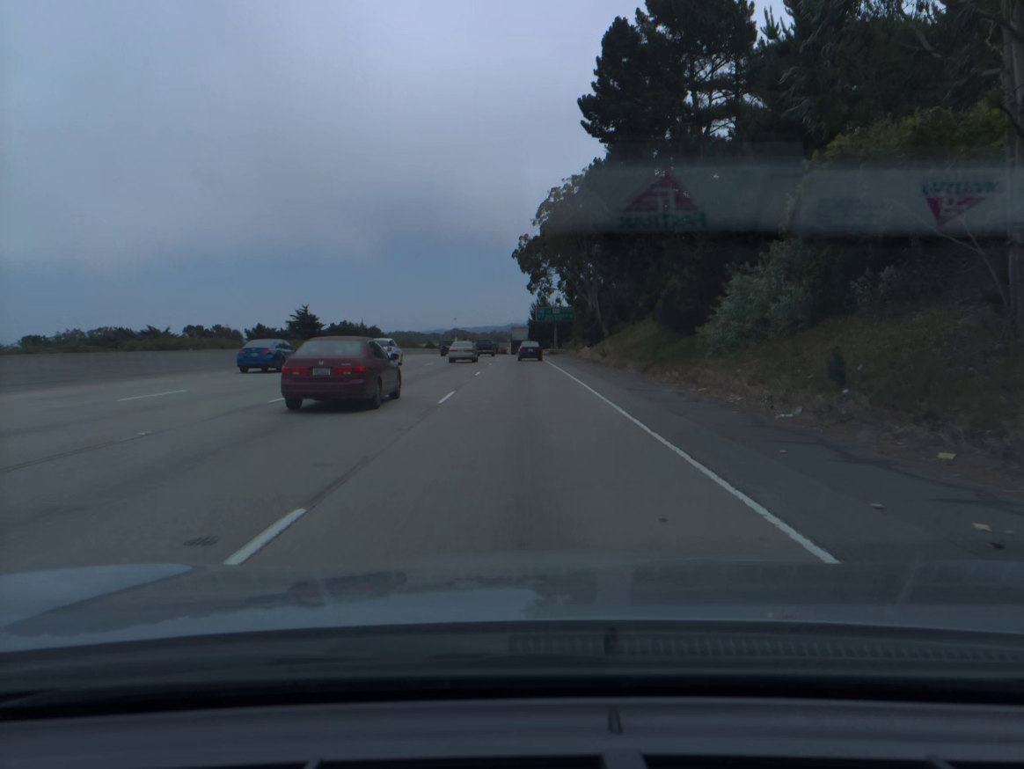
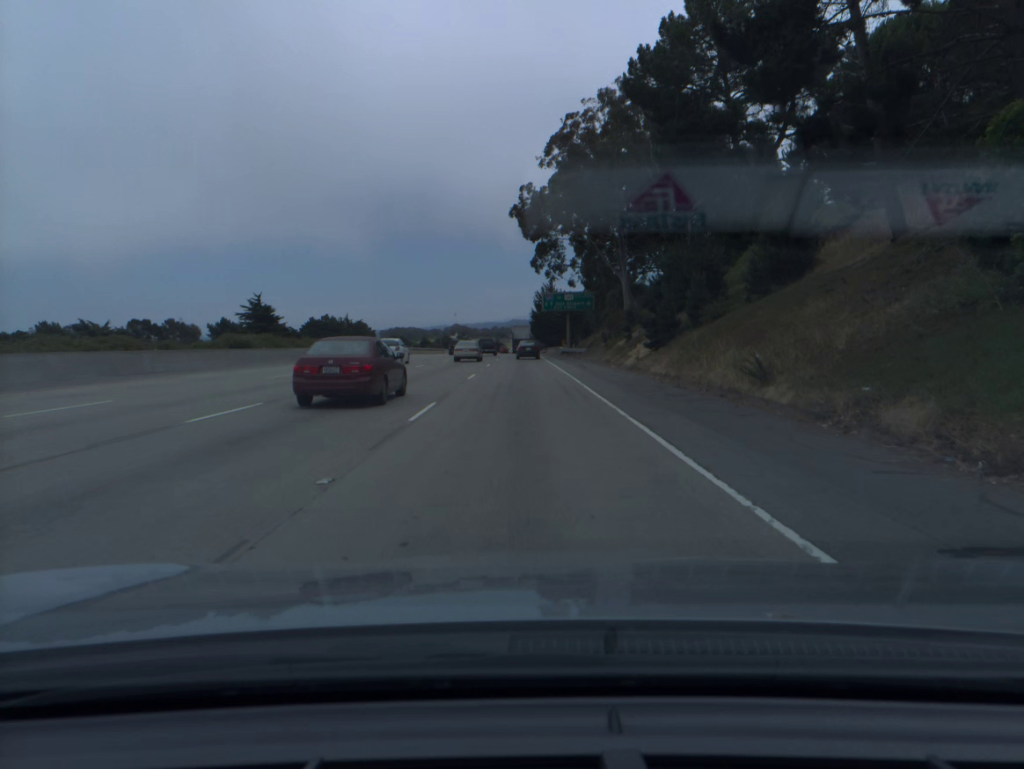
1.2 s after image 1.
(0.0, +33.1) m; 0°
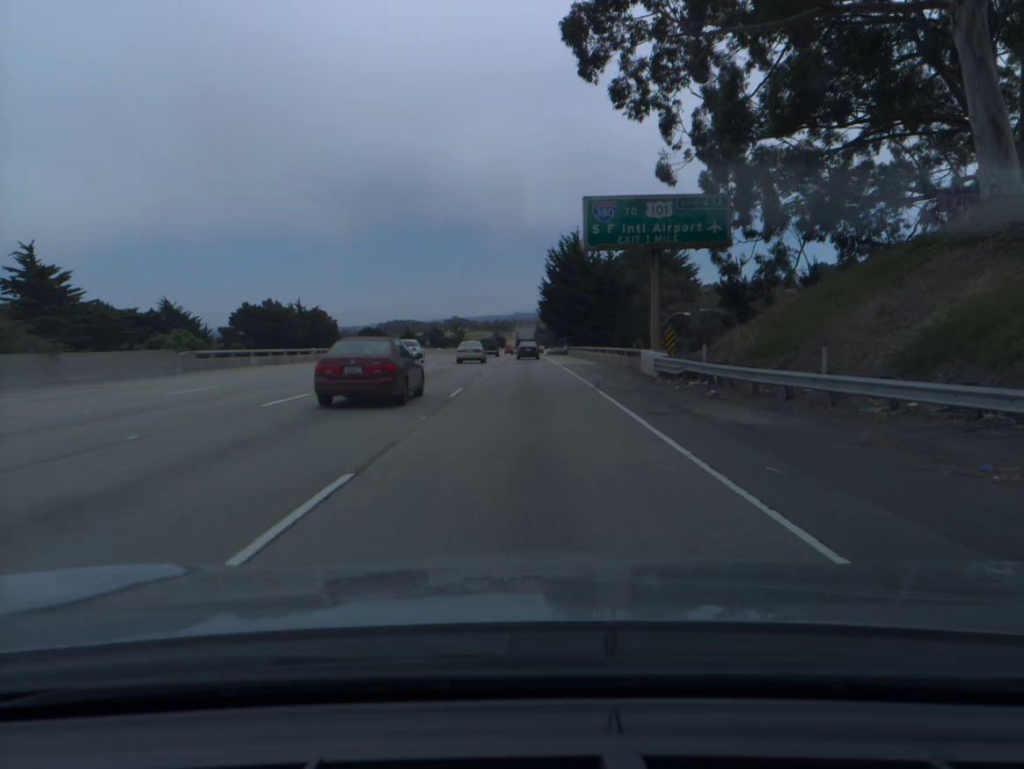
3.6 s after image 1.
(-0.3, +67.3) m; 0°
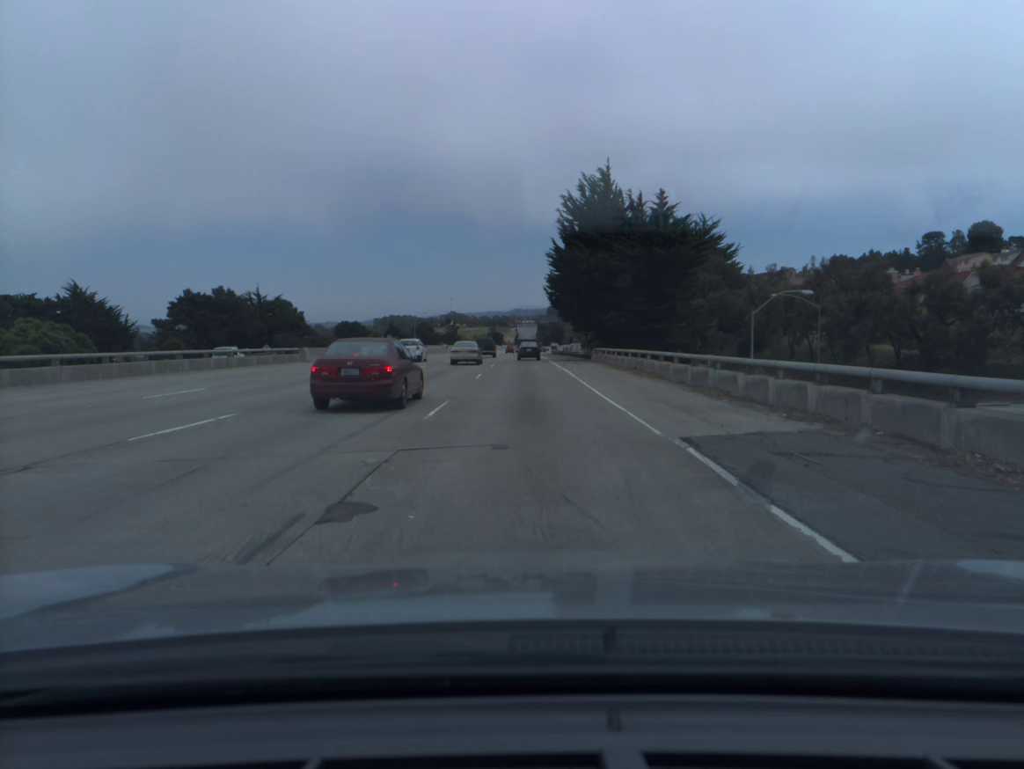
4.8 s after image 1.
(0.0, +34.0) m; 0°
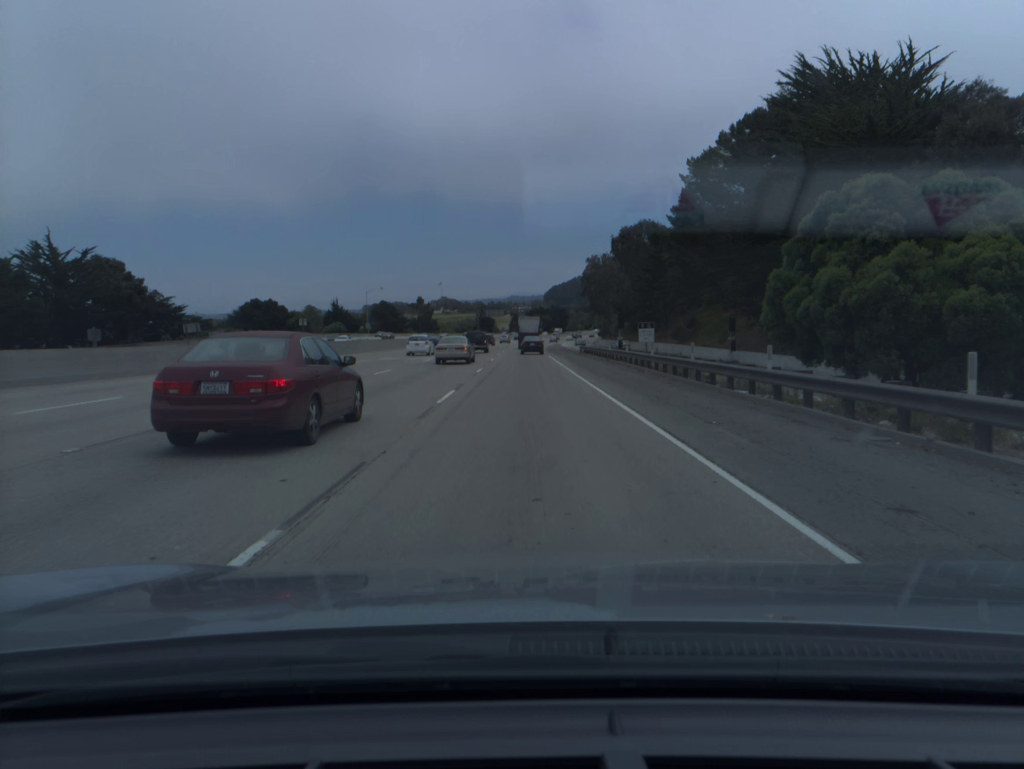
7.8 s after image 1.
(+0.1, +84.9) m; 0°
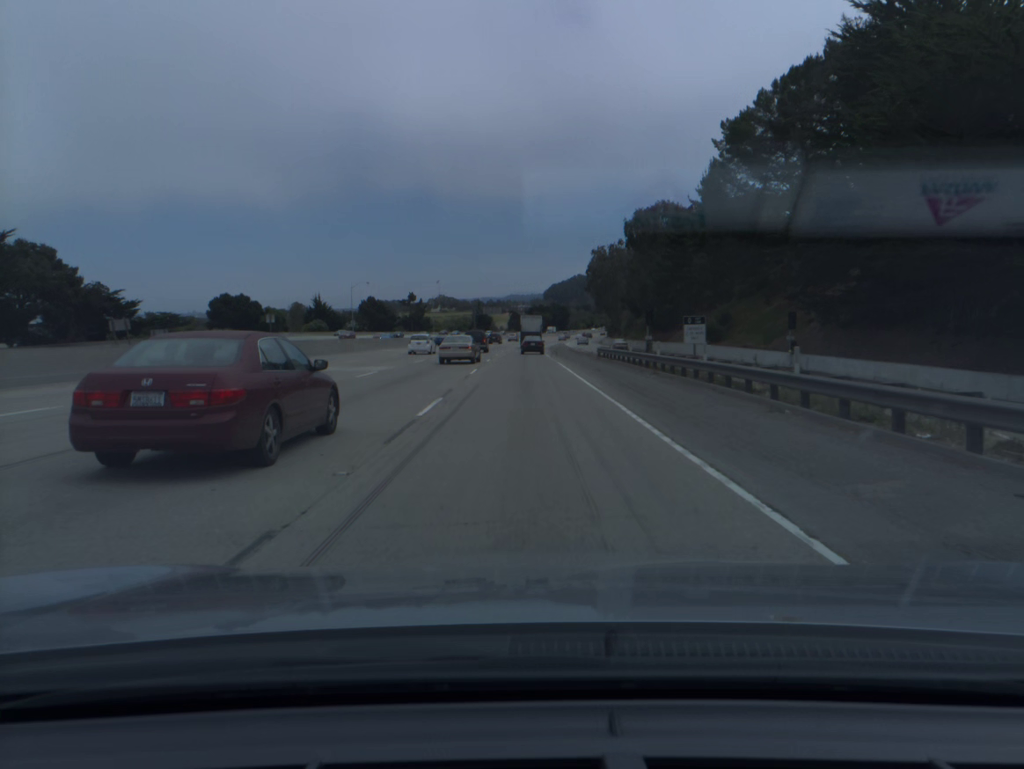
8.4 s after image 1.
(0.0, +17.0) m; 0°
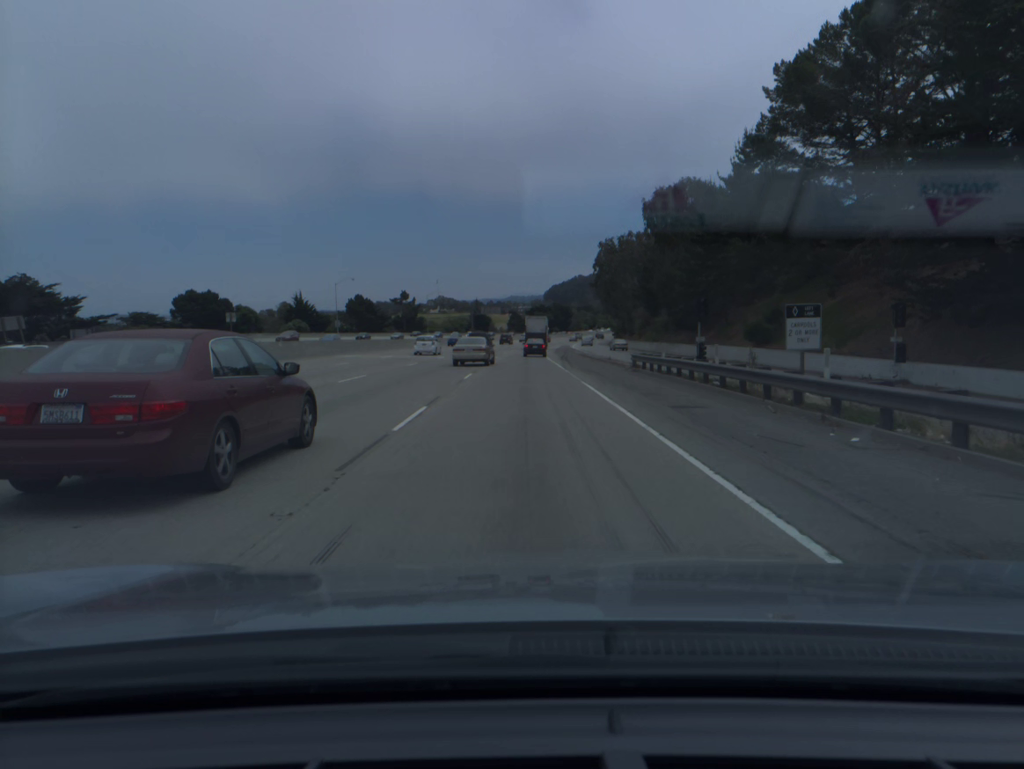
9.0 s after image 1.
(0.0, +17.0) m; 0°
